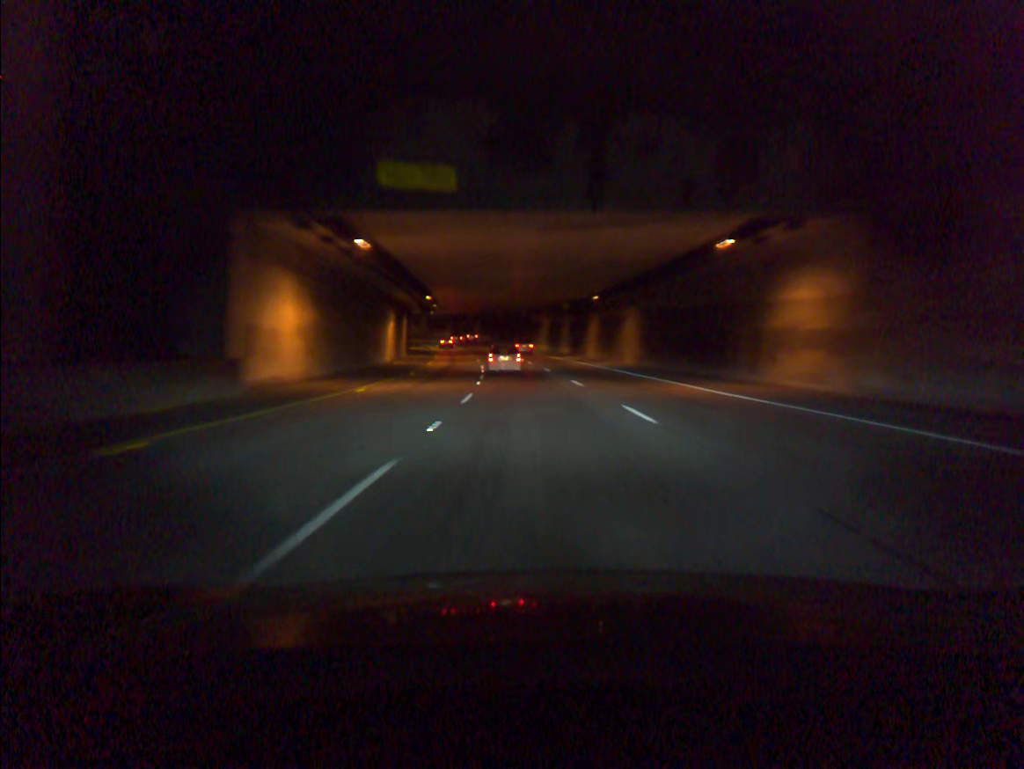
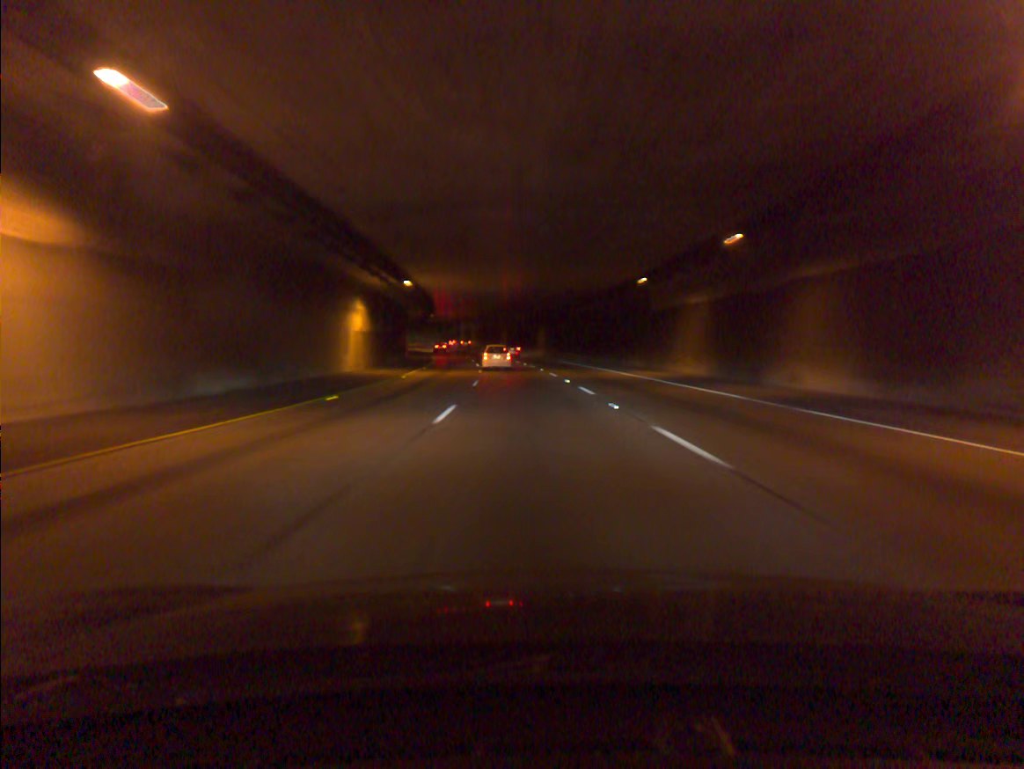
(-3.0, +61.8) m; -6°
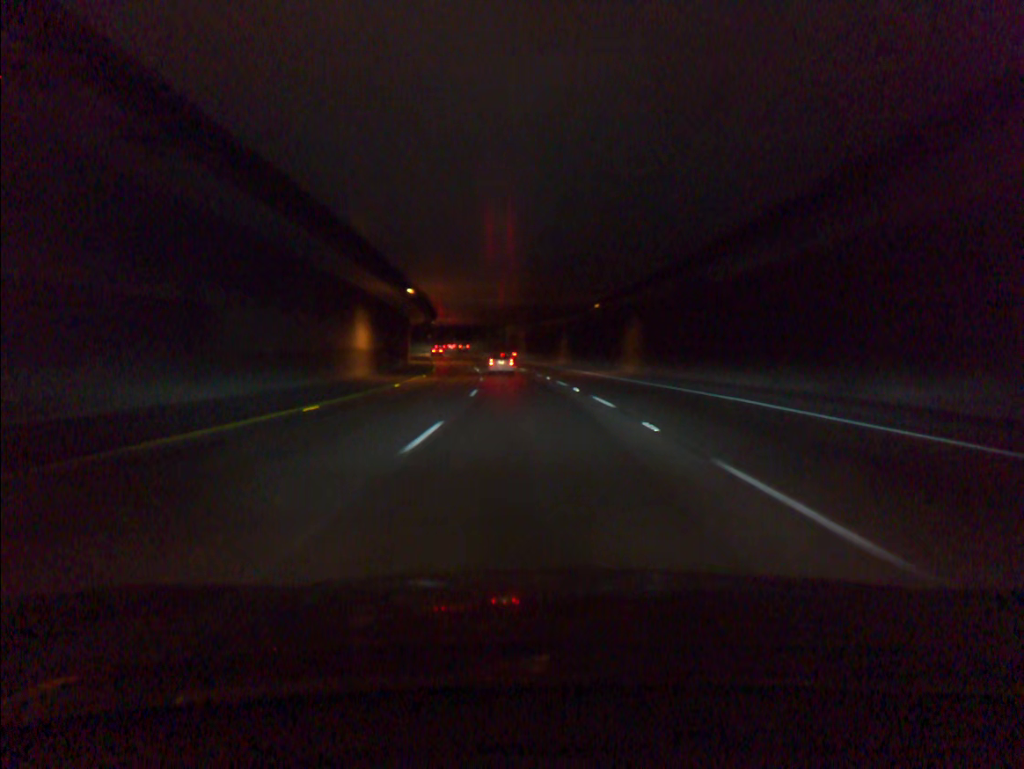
(-1.8, +46.5) m; -5°
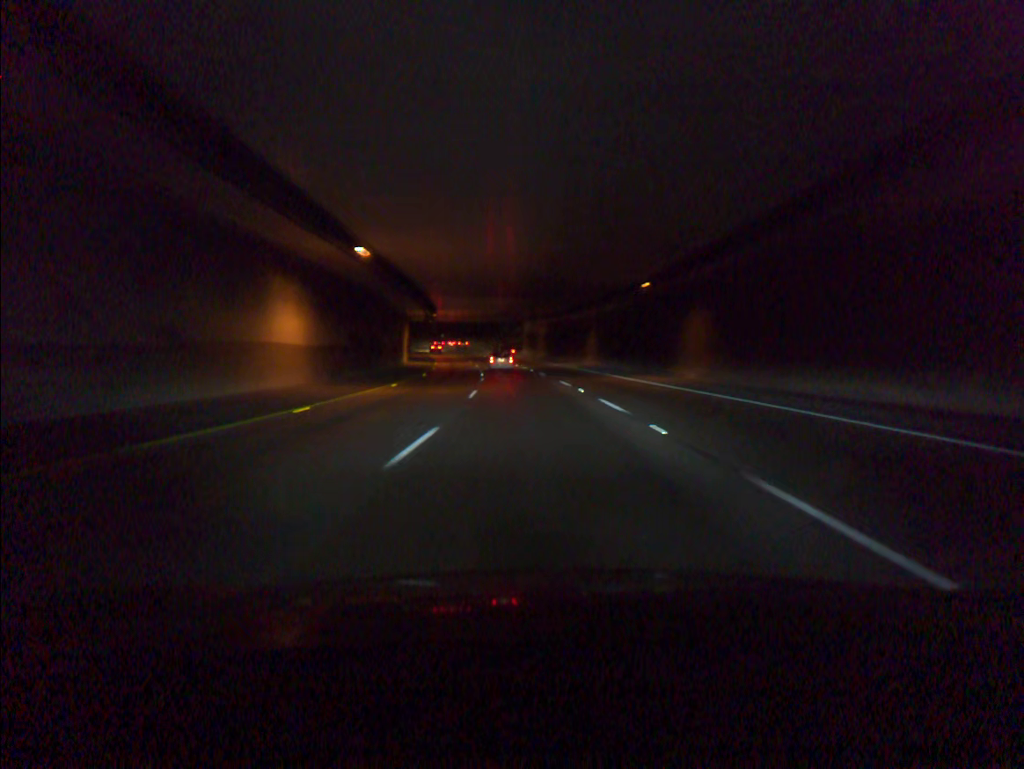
(-0.2, +15.6) m; -1°
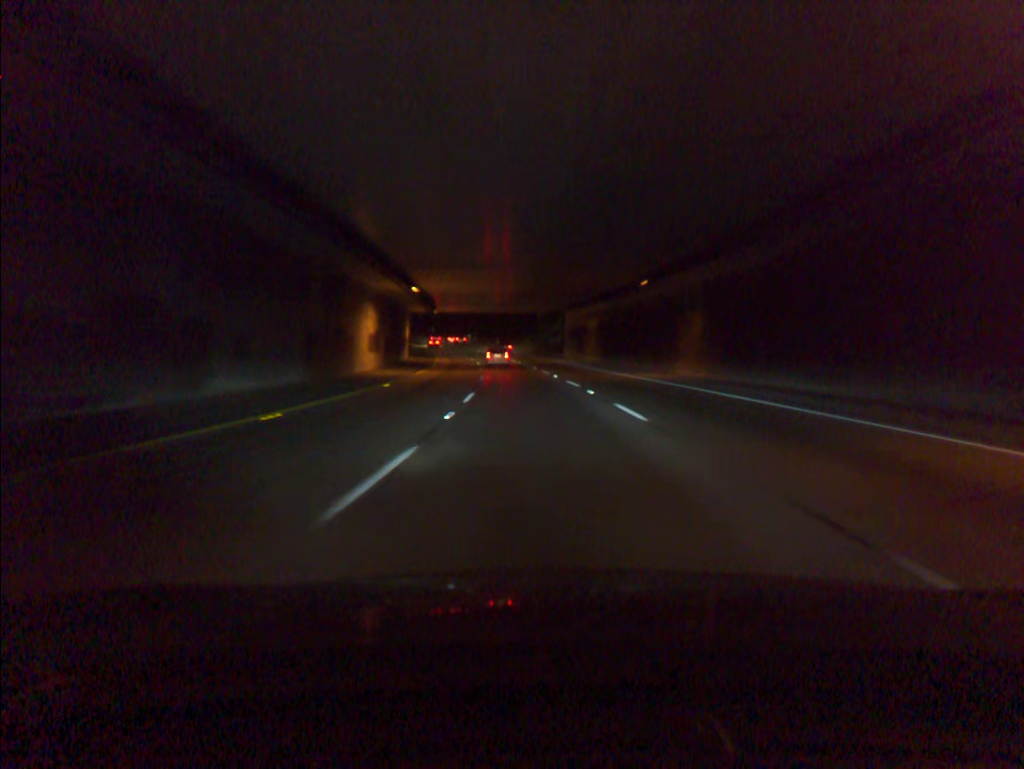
(-0.8, +31.5) m; -3°
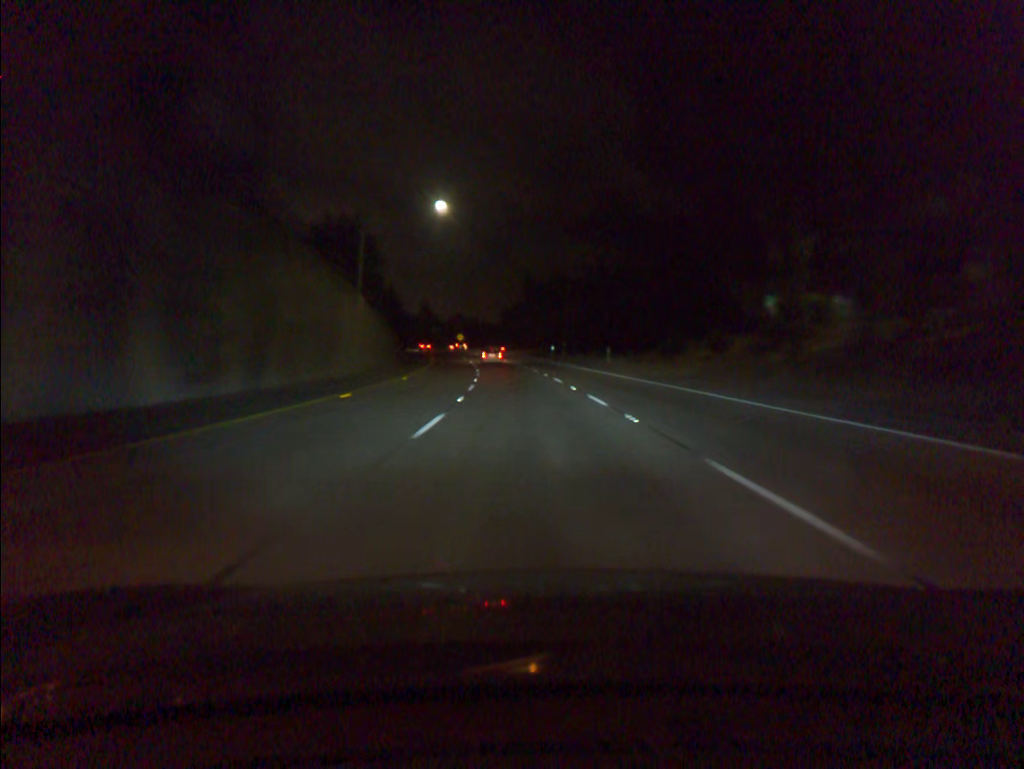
(-5.1, +80.5) m; -7°
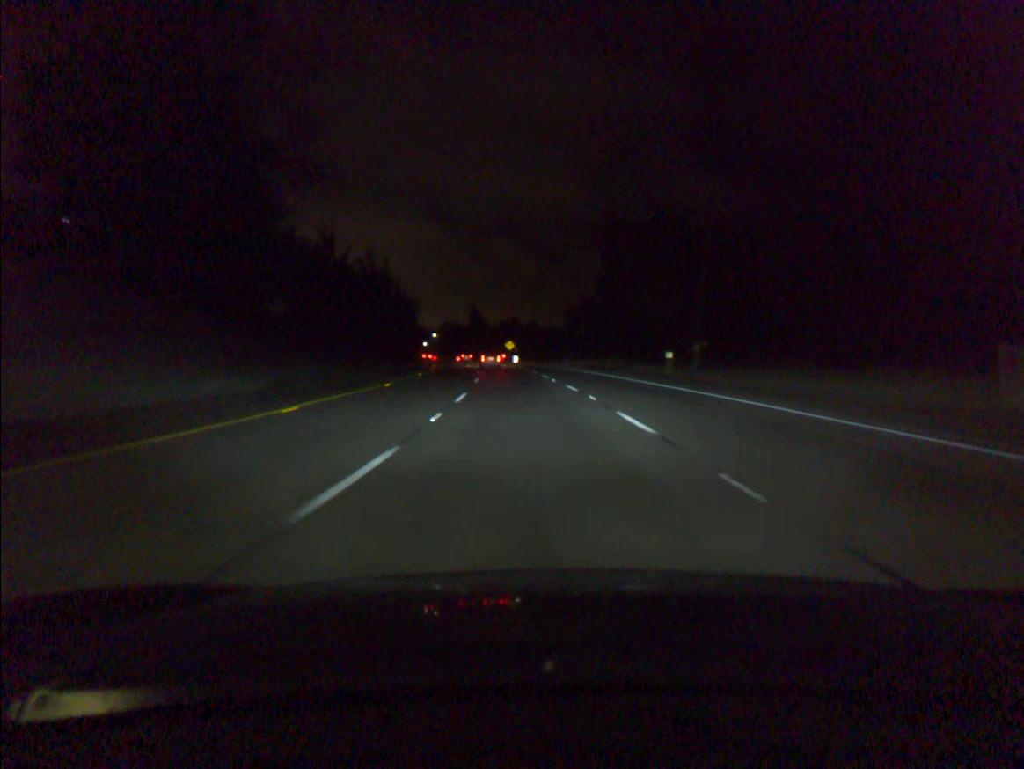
(-2.0, +49.3) m; -5°
